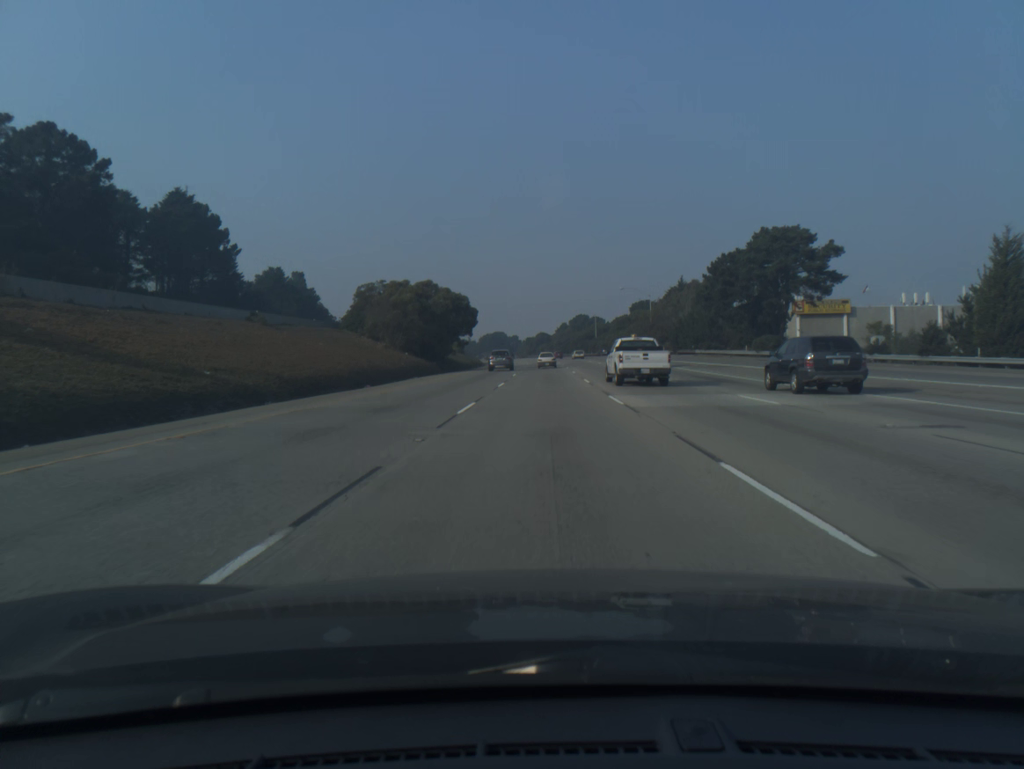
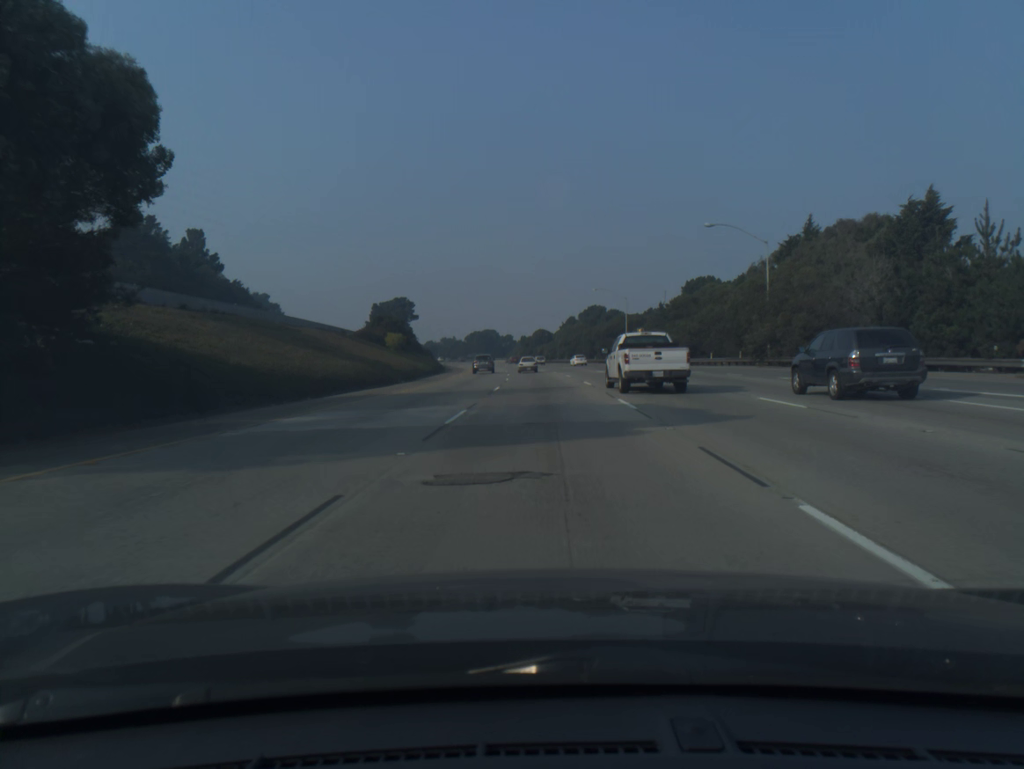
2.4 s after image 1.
(0.0, +60.5) m; 0°
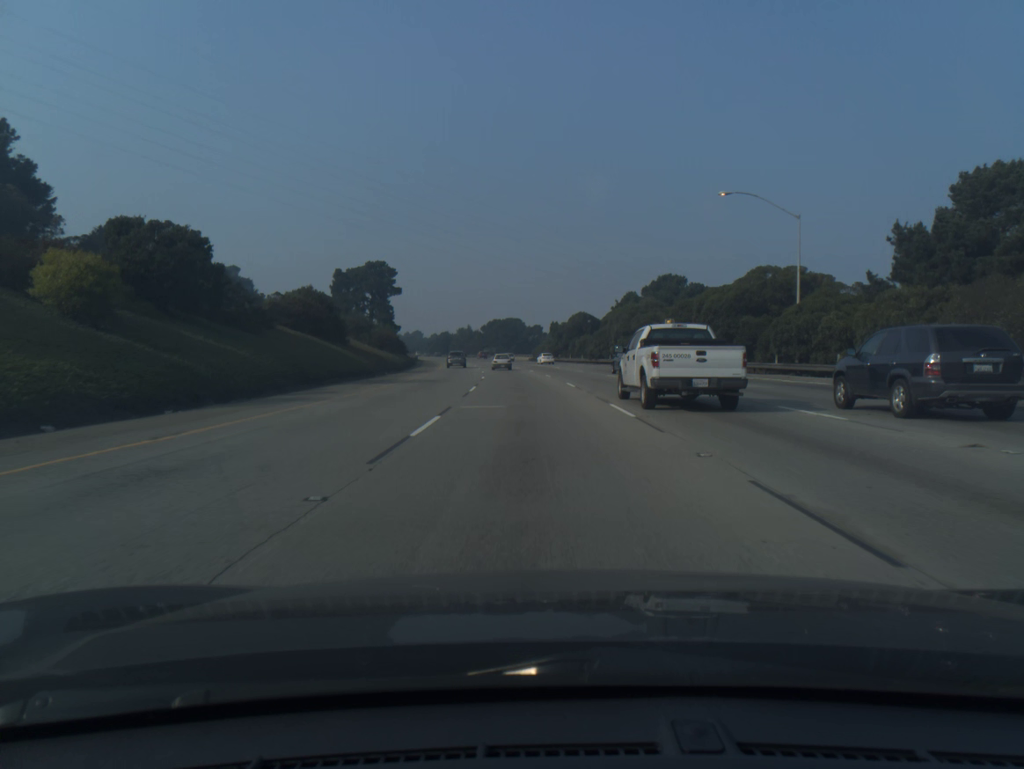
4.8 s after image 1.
(-0.8, +61.0) m; -2°
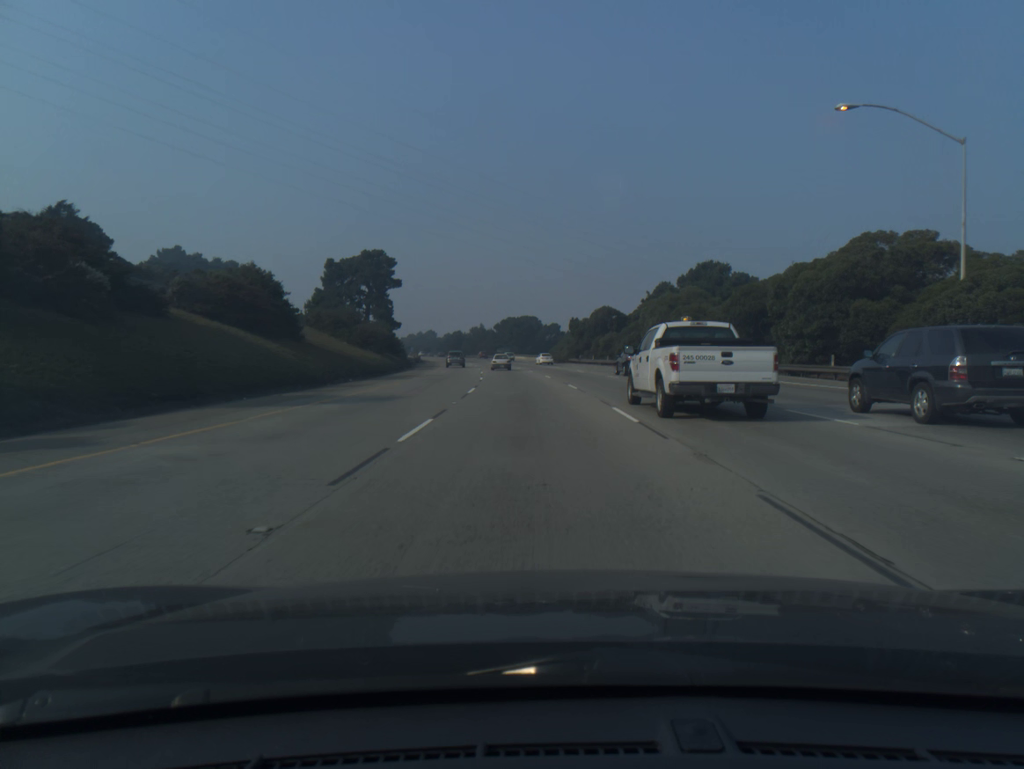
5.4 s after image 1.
(-0.2, +15.3) m; -1°
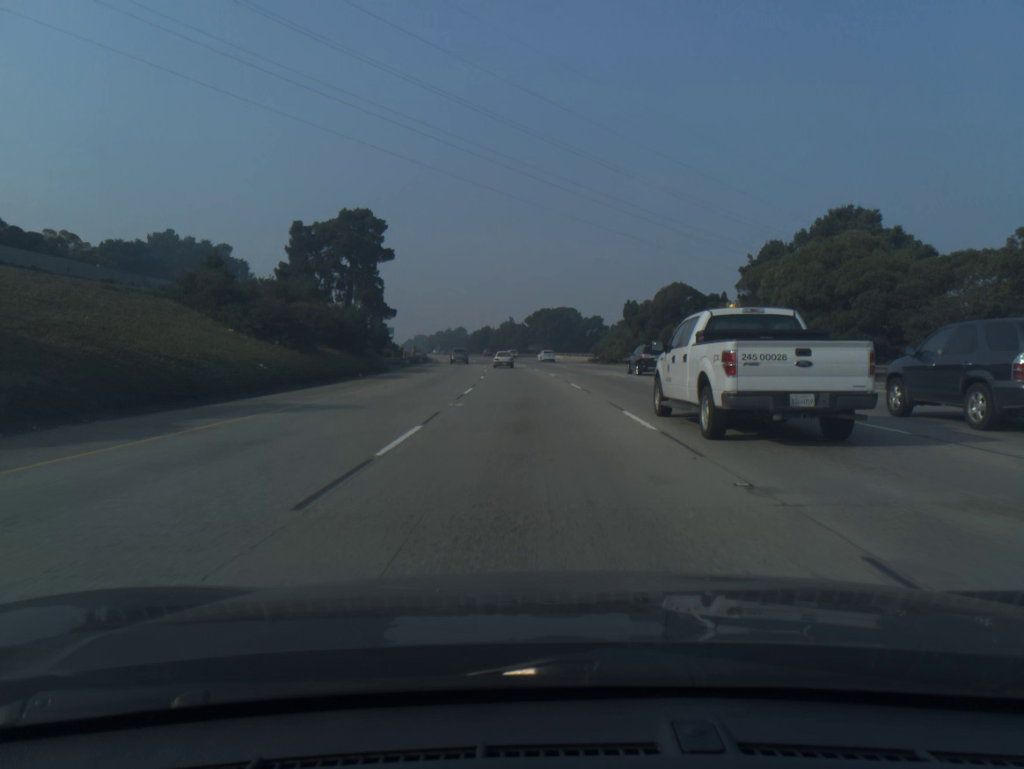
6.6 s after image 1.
(-0.7, +30.8) m; -3°
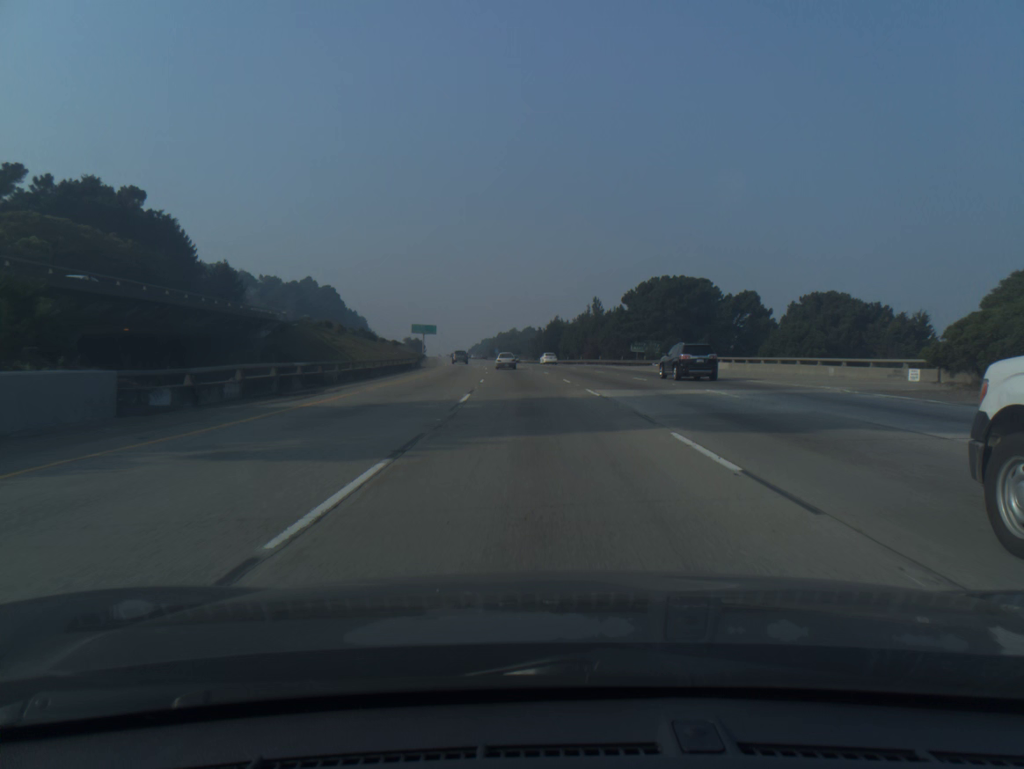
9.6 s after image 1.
(-4.1, +77.4) m; -5°
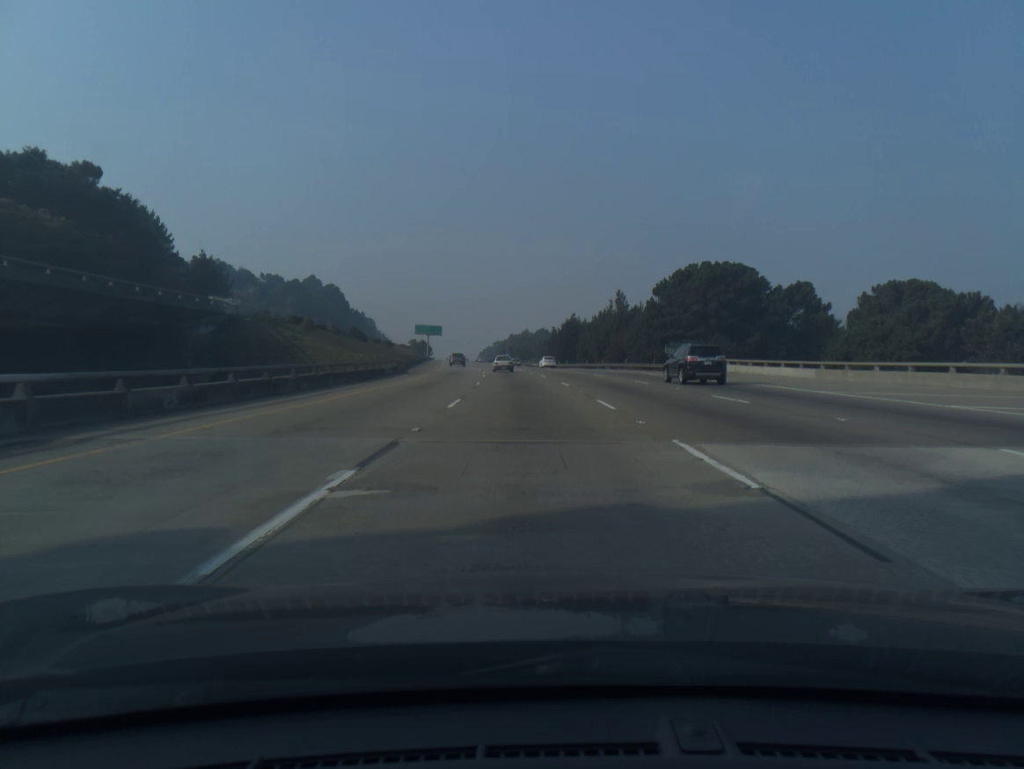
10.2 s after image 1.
(-0.1, +15.5) m; -1°
